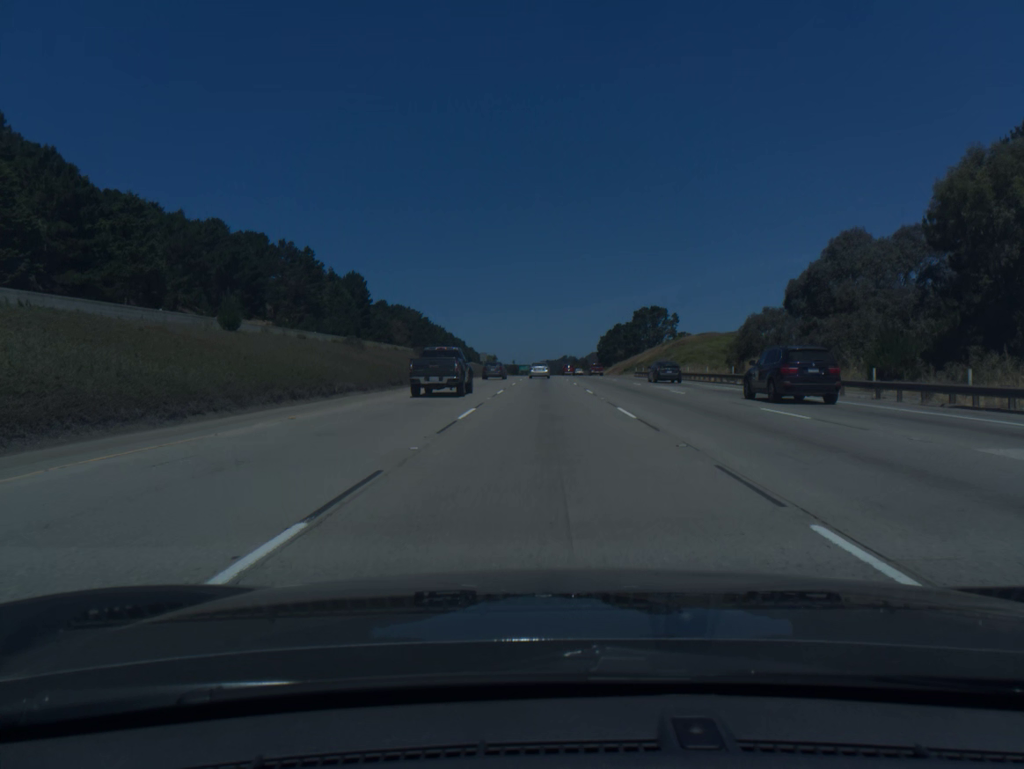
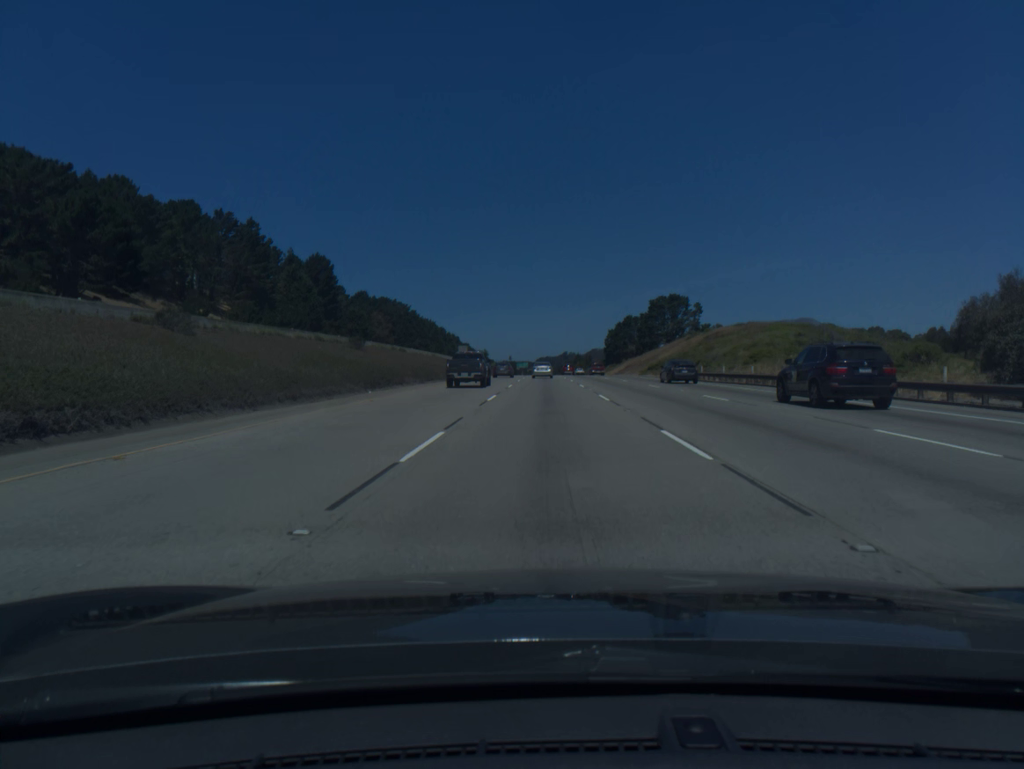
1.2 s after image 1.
(0.0, +36.2) m; 0°
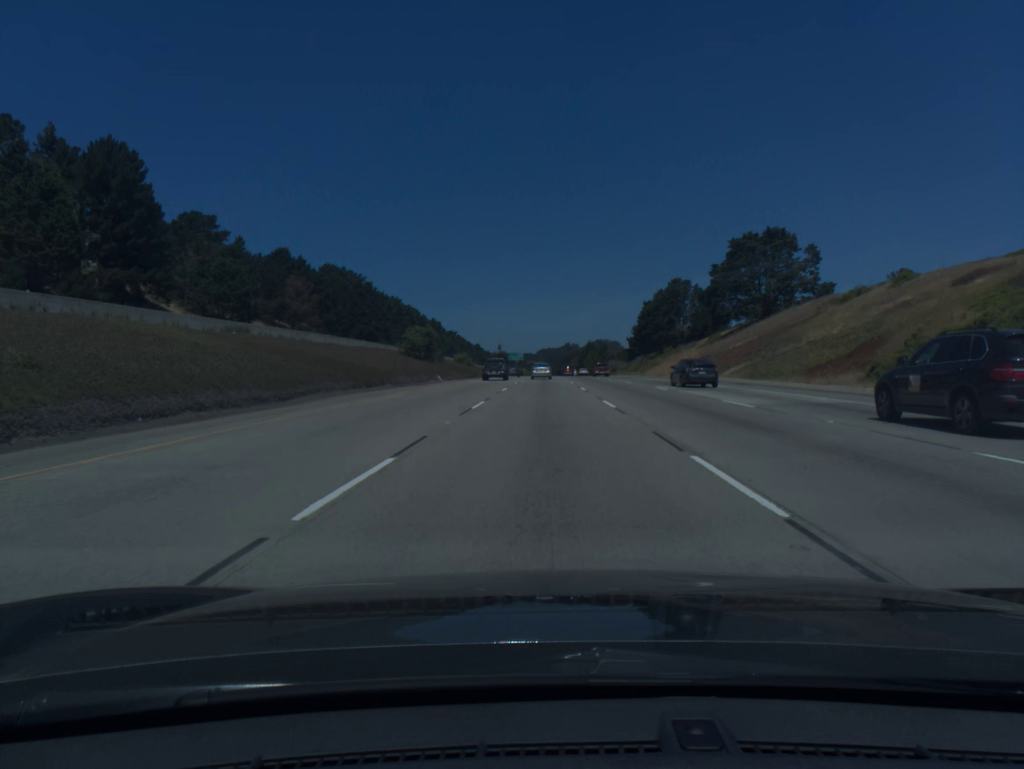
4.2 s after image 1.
(+0.4, +91.3) m; 0°
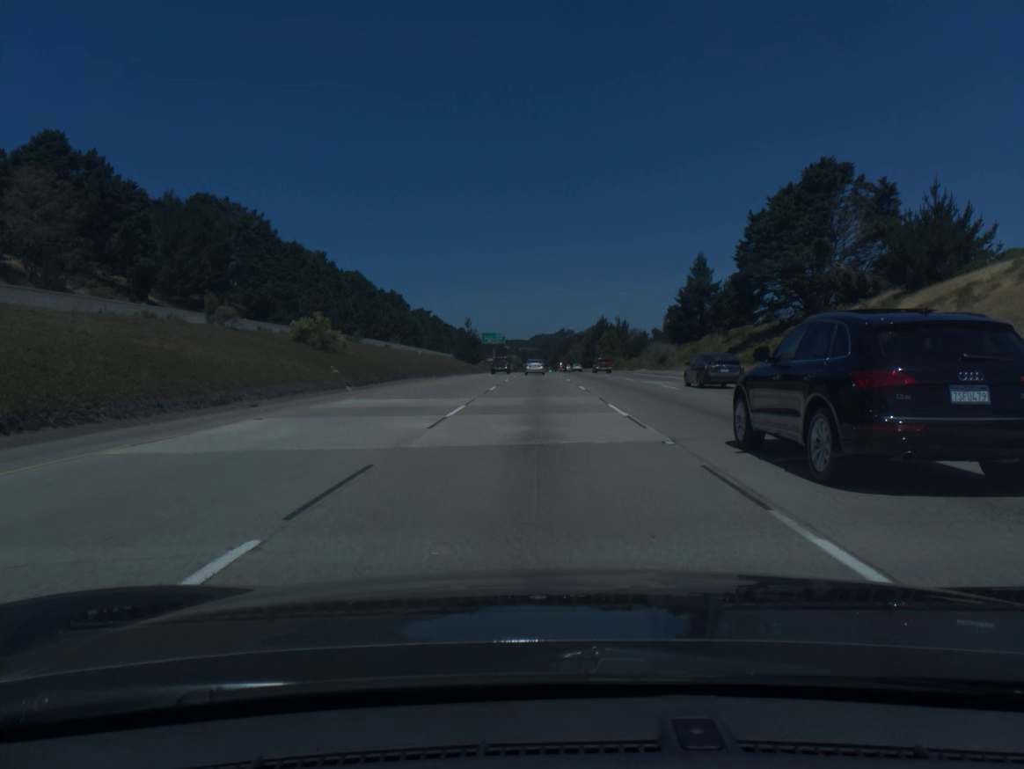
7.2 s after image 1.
(+0.3, +92.2) m; 0°
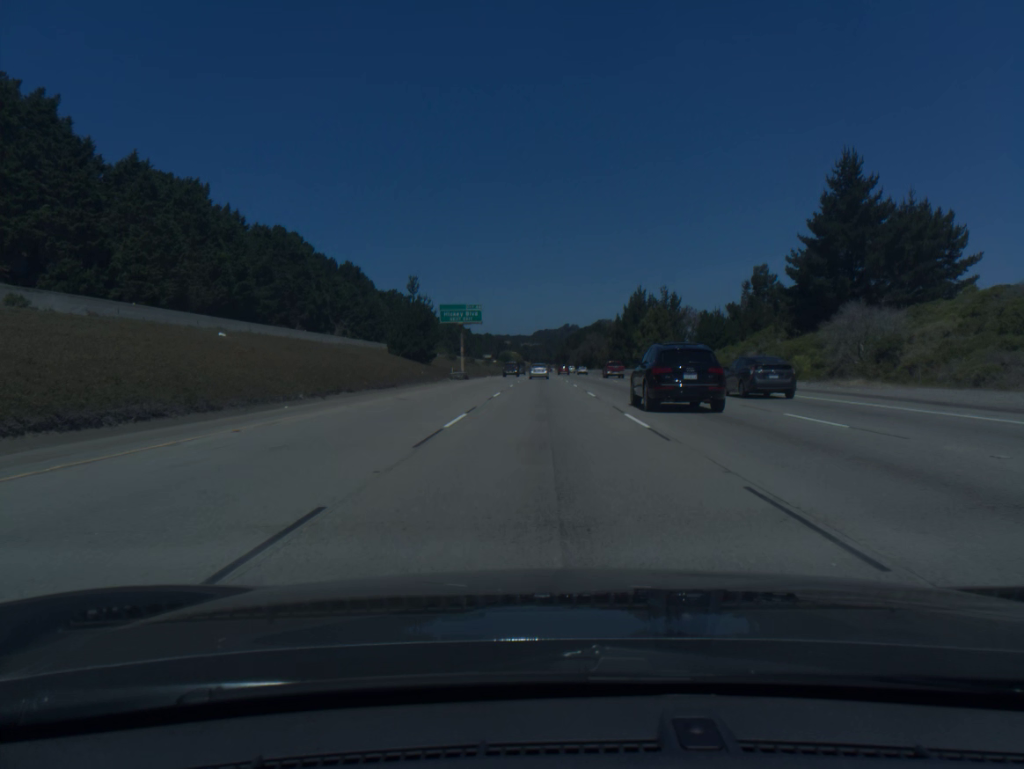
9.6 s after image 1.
(-0.5, +74.6) m; 0°
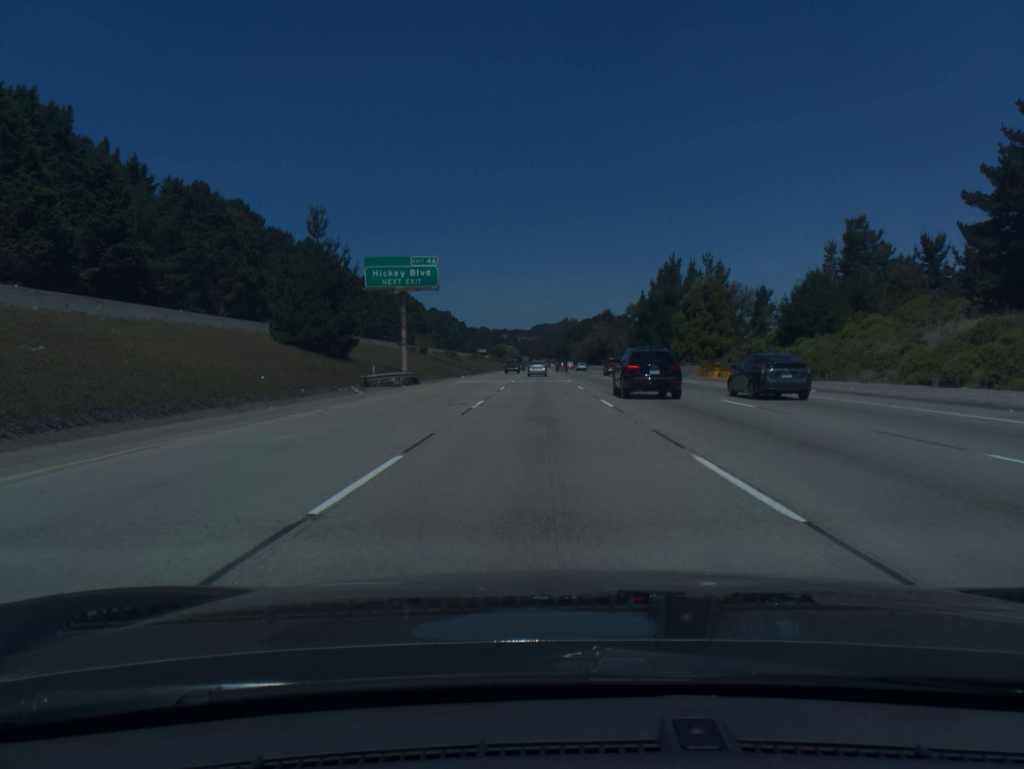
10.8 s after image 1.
(0.0, +37.6) m; 0°
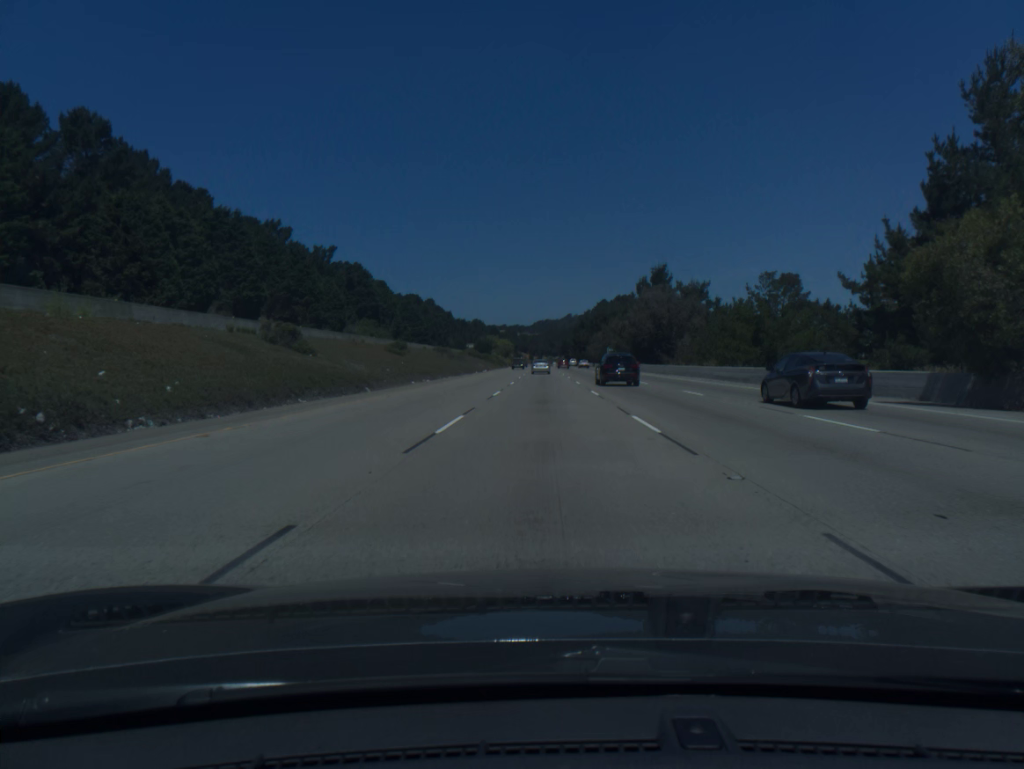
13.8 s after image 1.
(-0.1, +95.3) m; 0°
